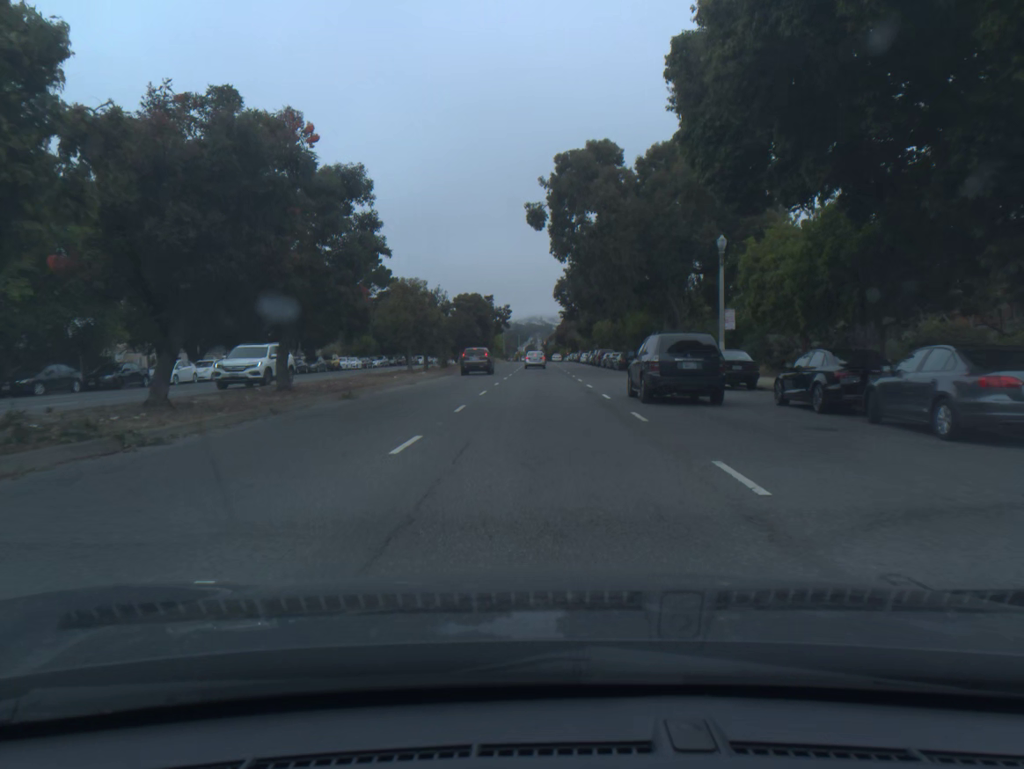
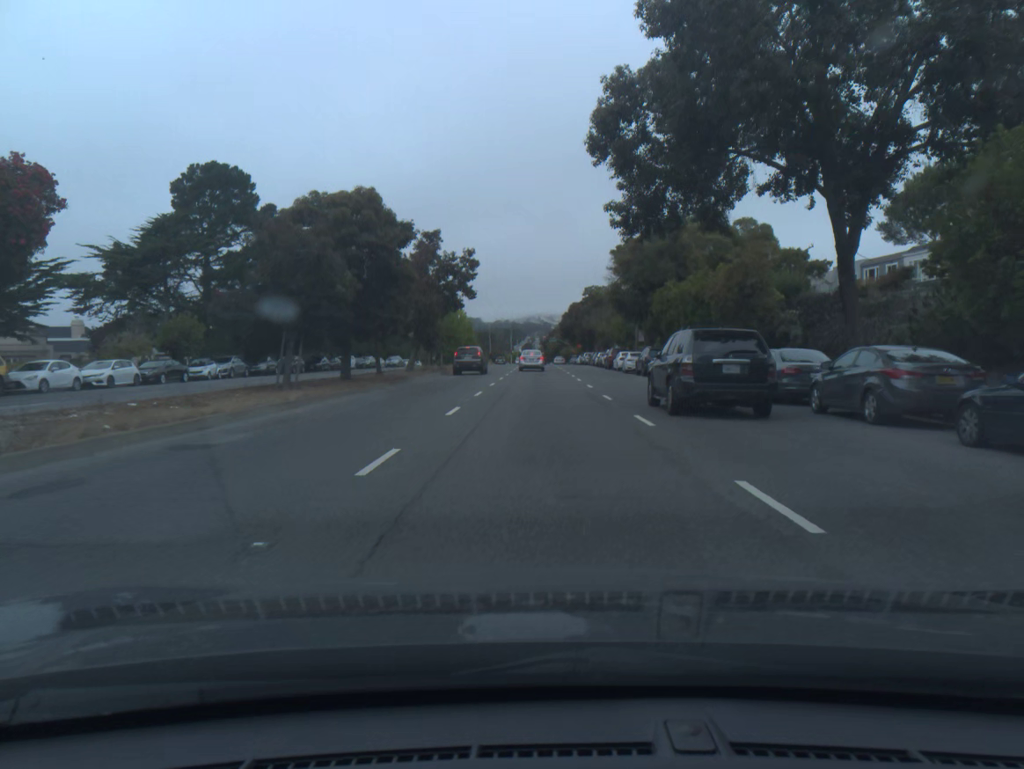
(0.0, +52.5) m; 0°
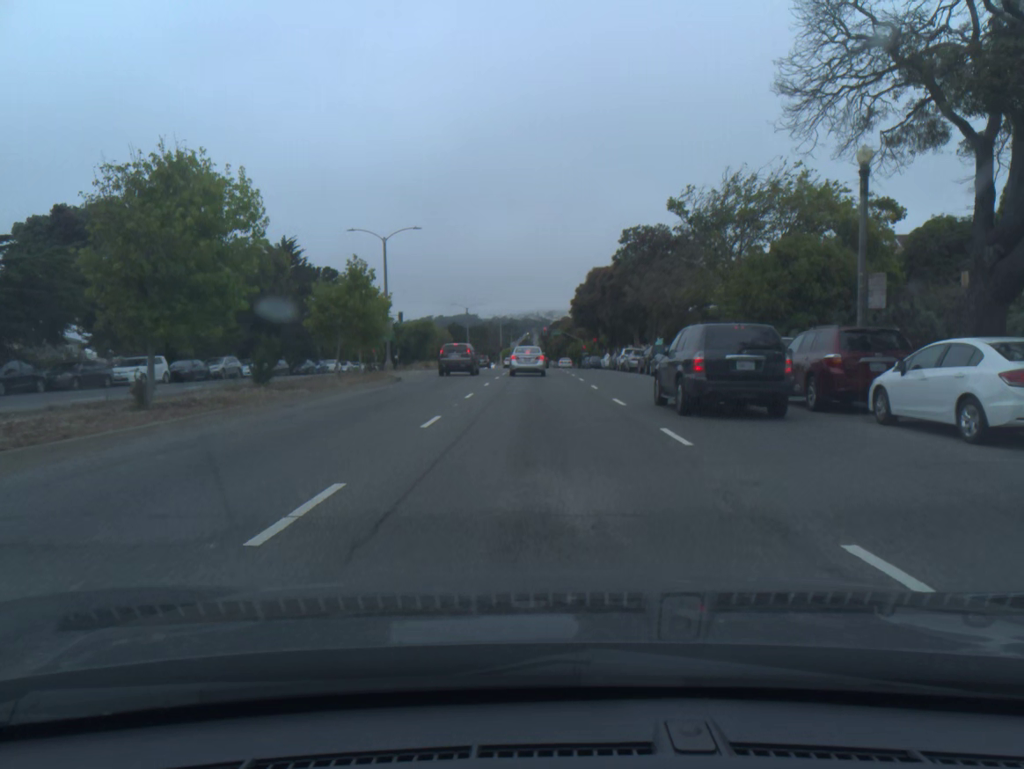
(0.0, +46.7) m; 0°
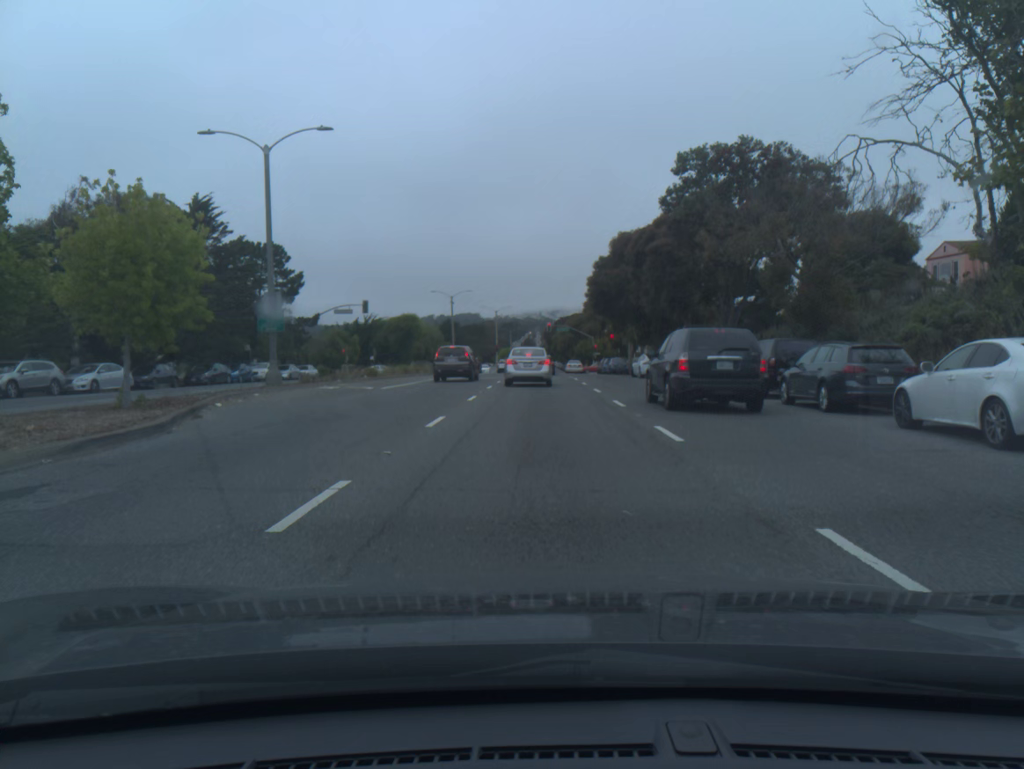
(0.0, +21.9) m; 0°
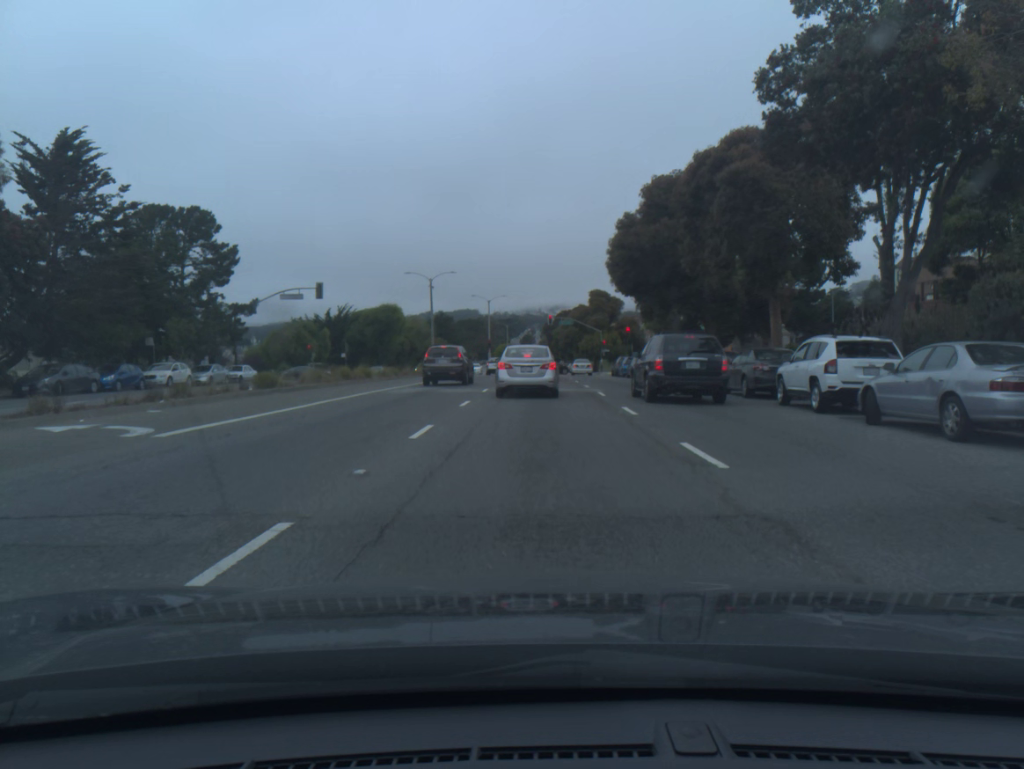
(0.0, +16.6) m; 0°
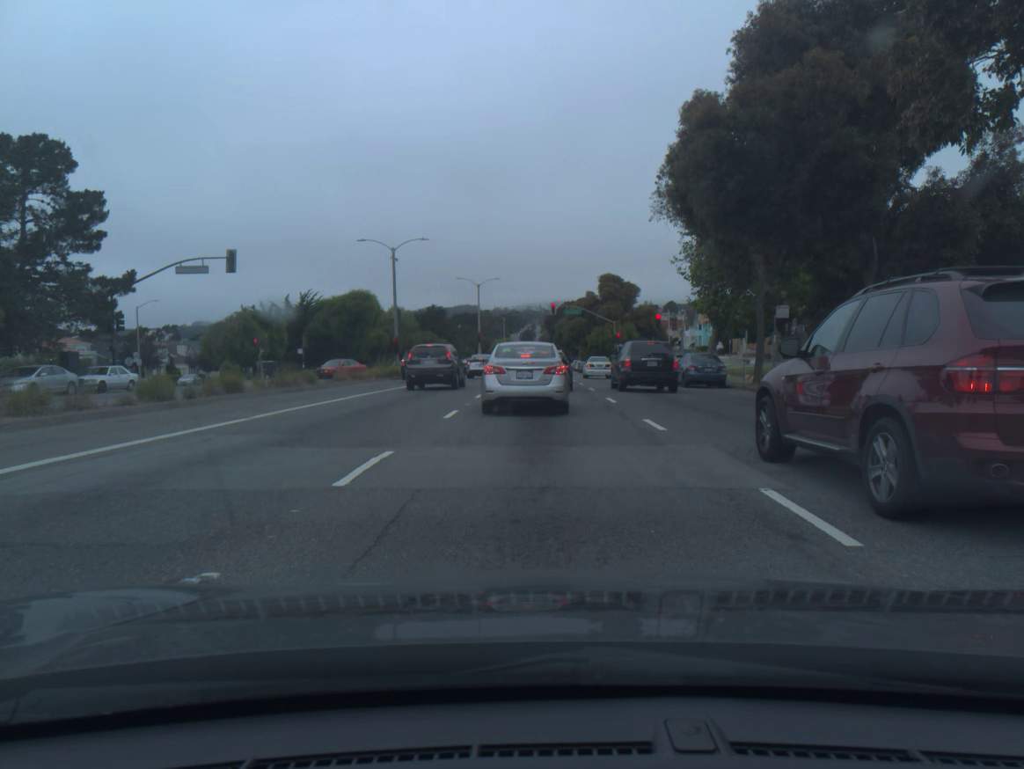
(0.0, +18.3) m; 0°
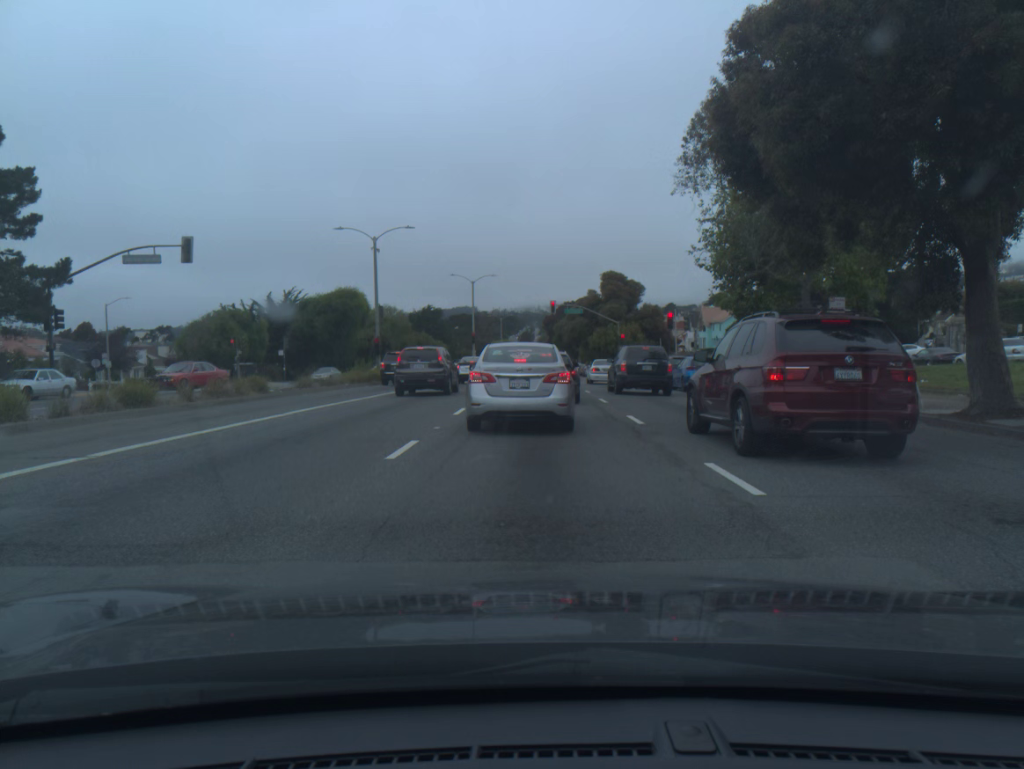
(0.0, +5.4) m; 0°
